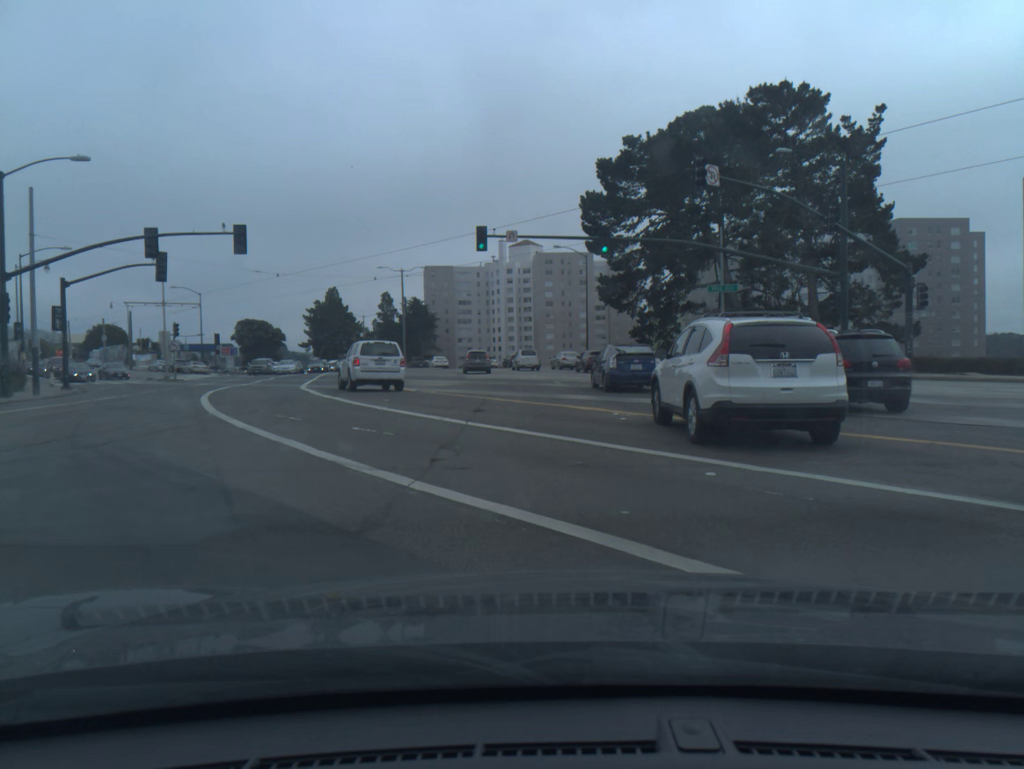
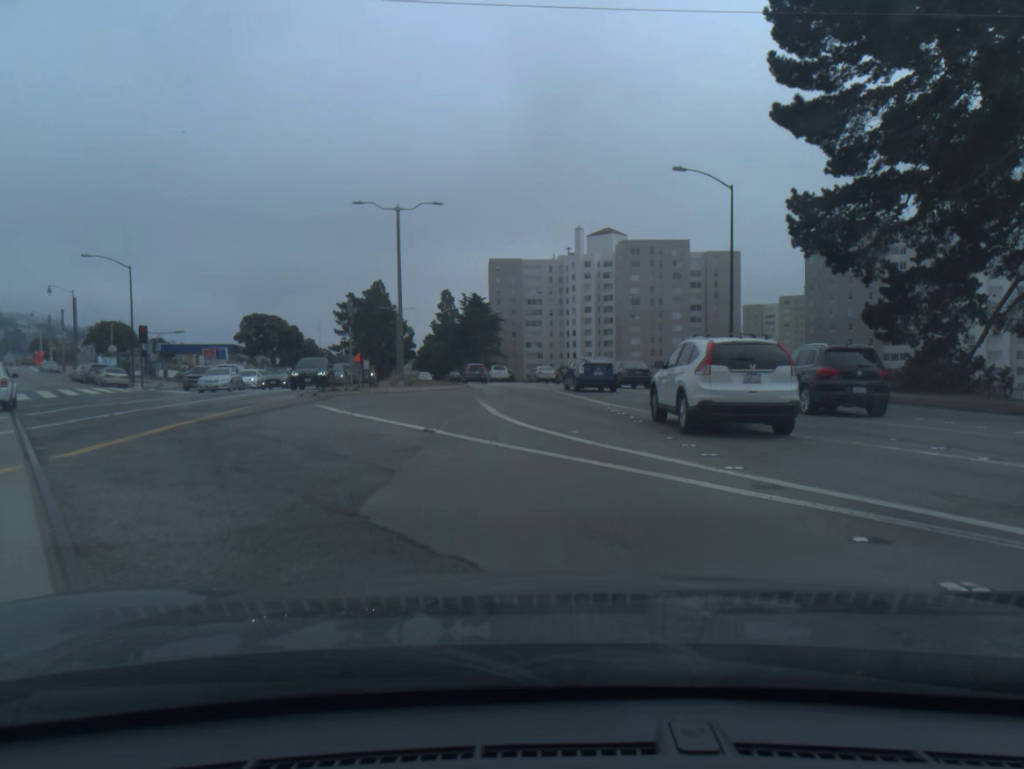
(-1.6, +33.1) m; -6°
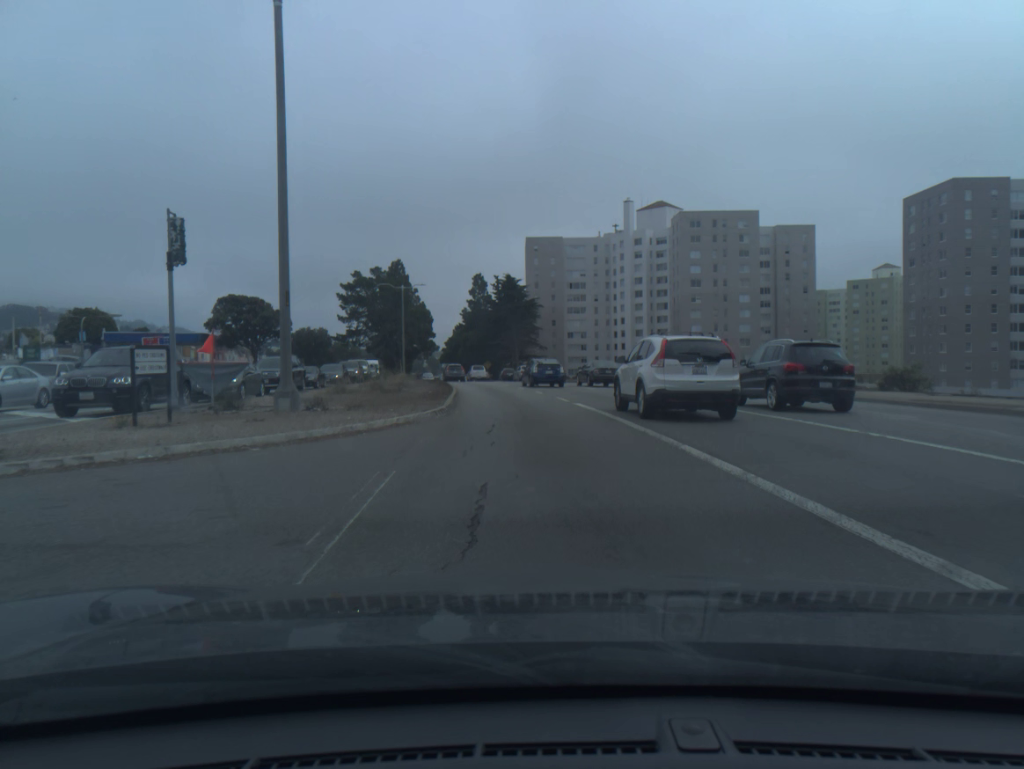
(-0.6, +23.5) m; -3°
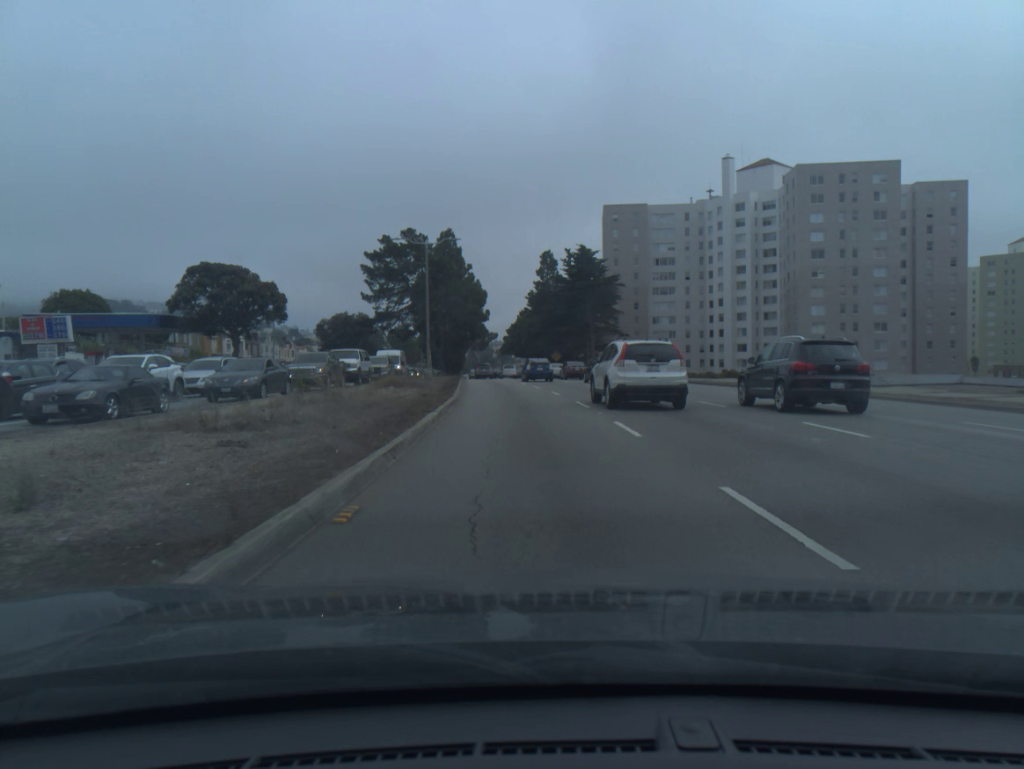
(-1.0, +25.8) m; -5°
